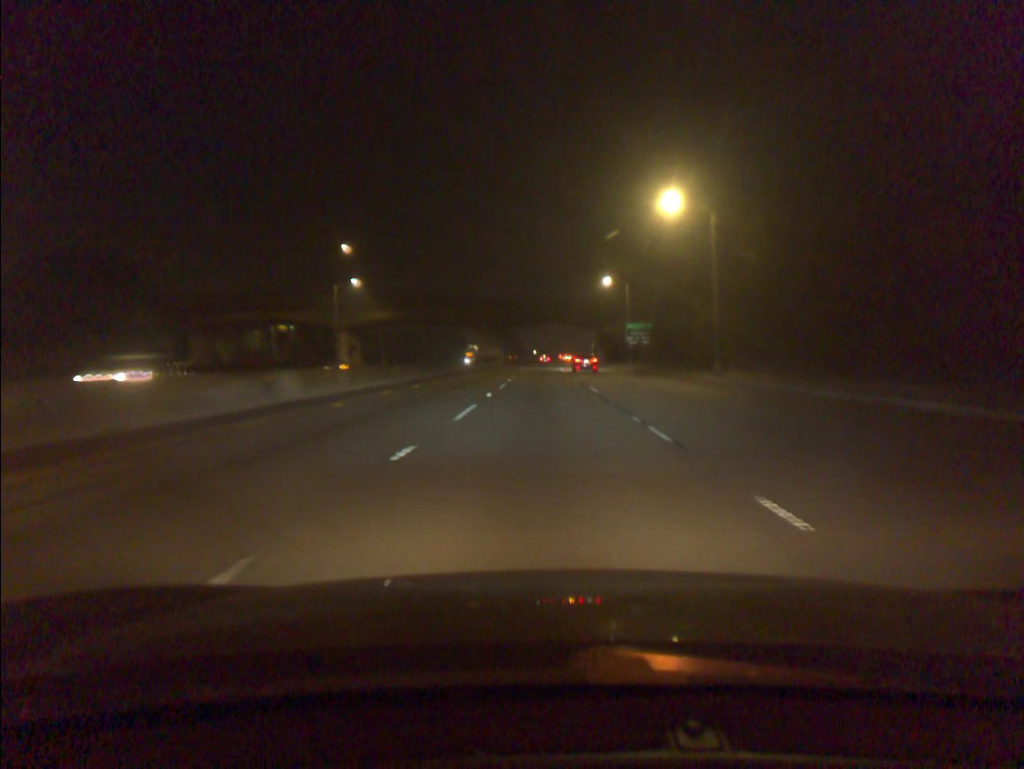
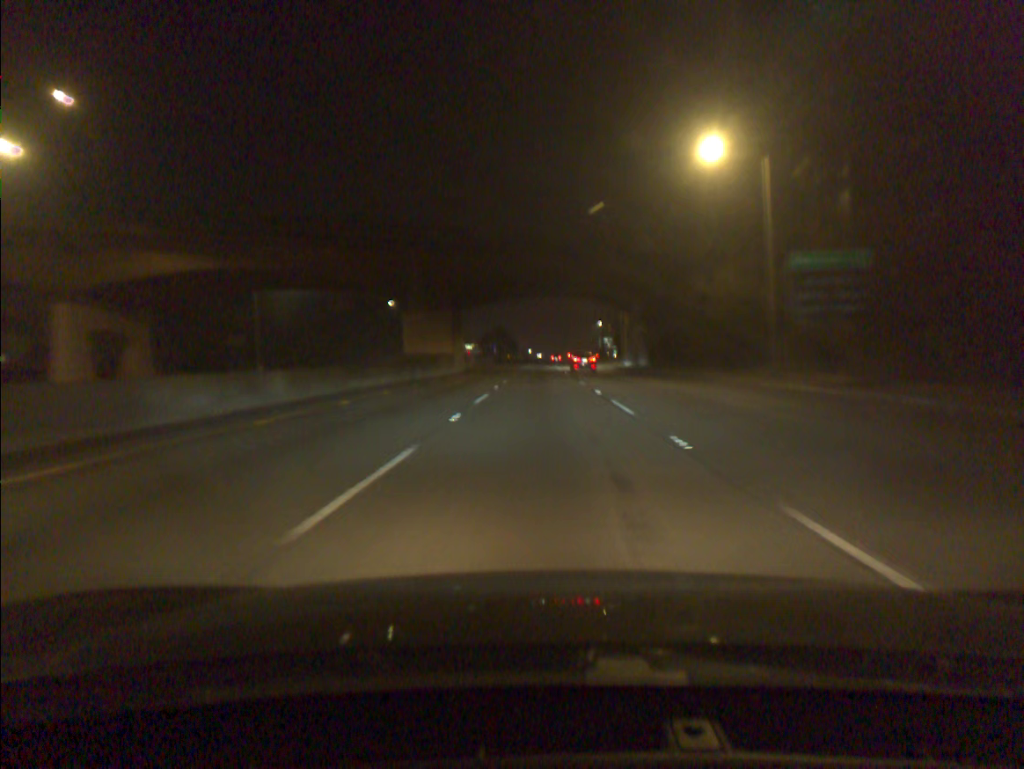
(-0.1, +54.1) m; 0°
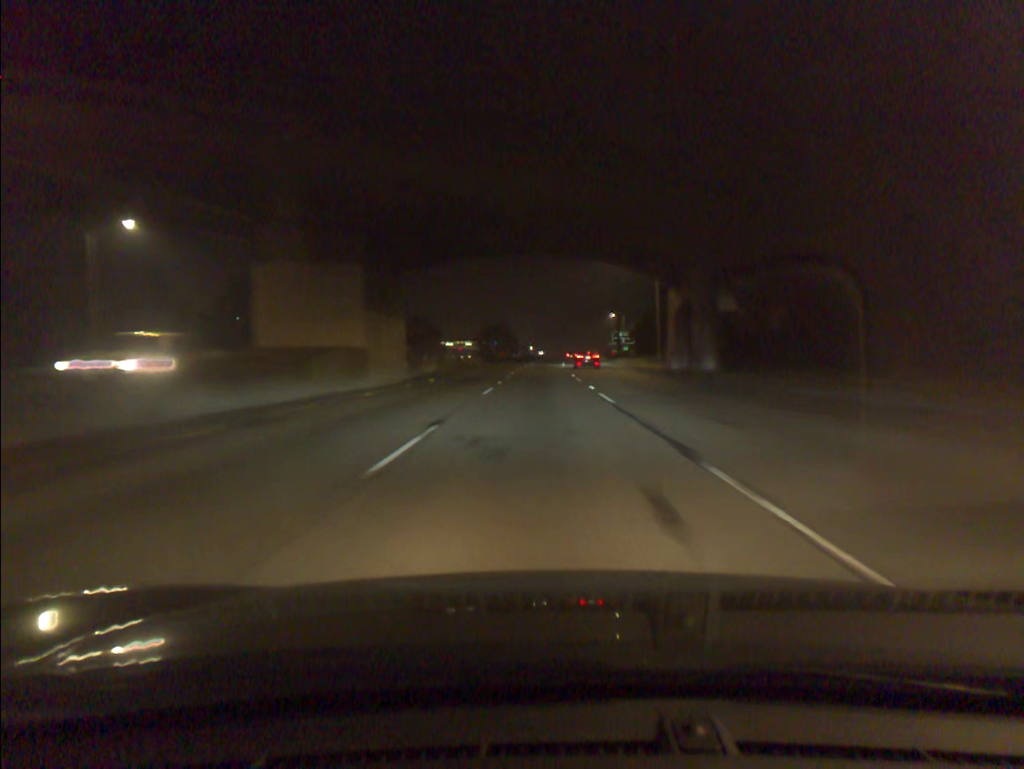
(0.0, +27.0) m; 0°
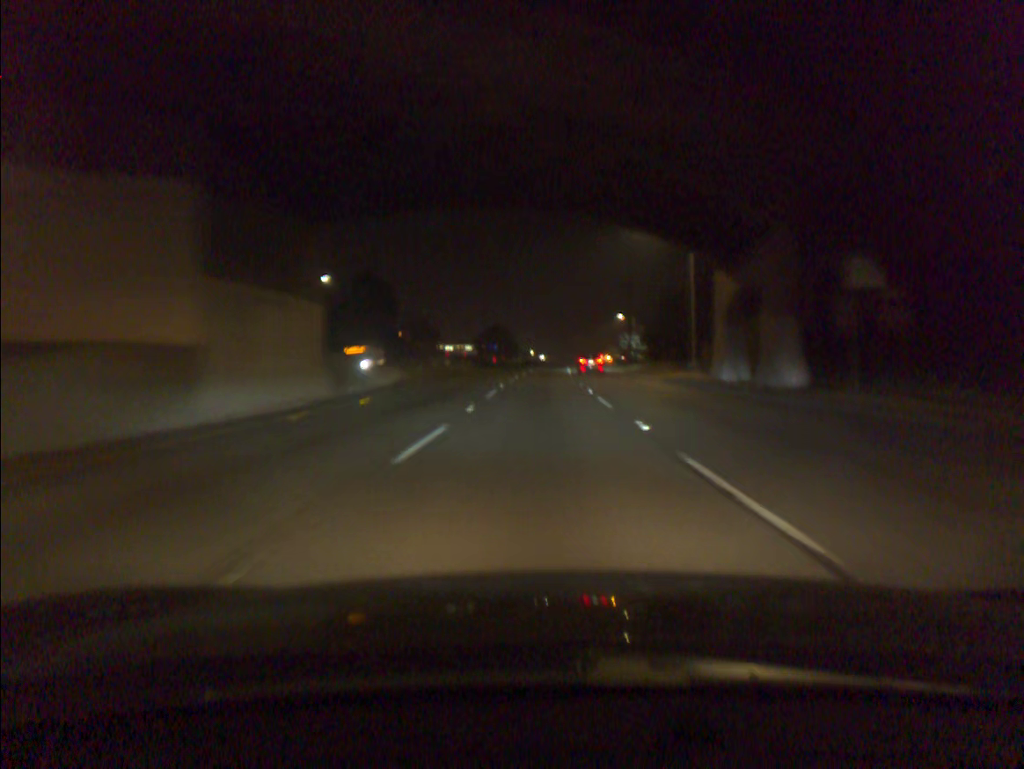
(0.0, +13.5) m; 0°
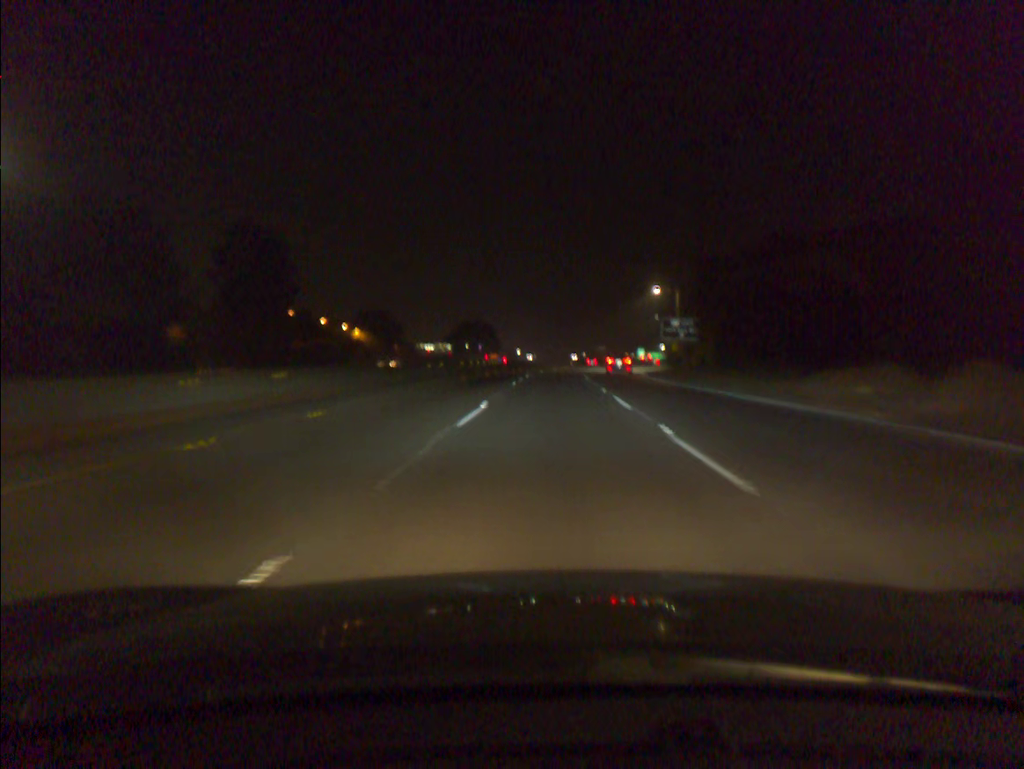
(+0.2, +53.7) m; +1°
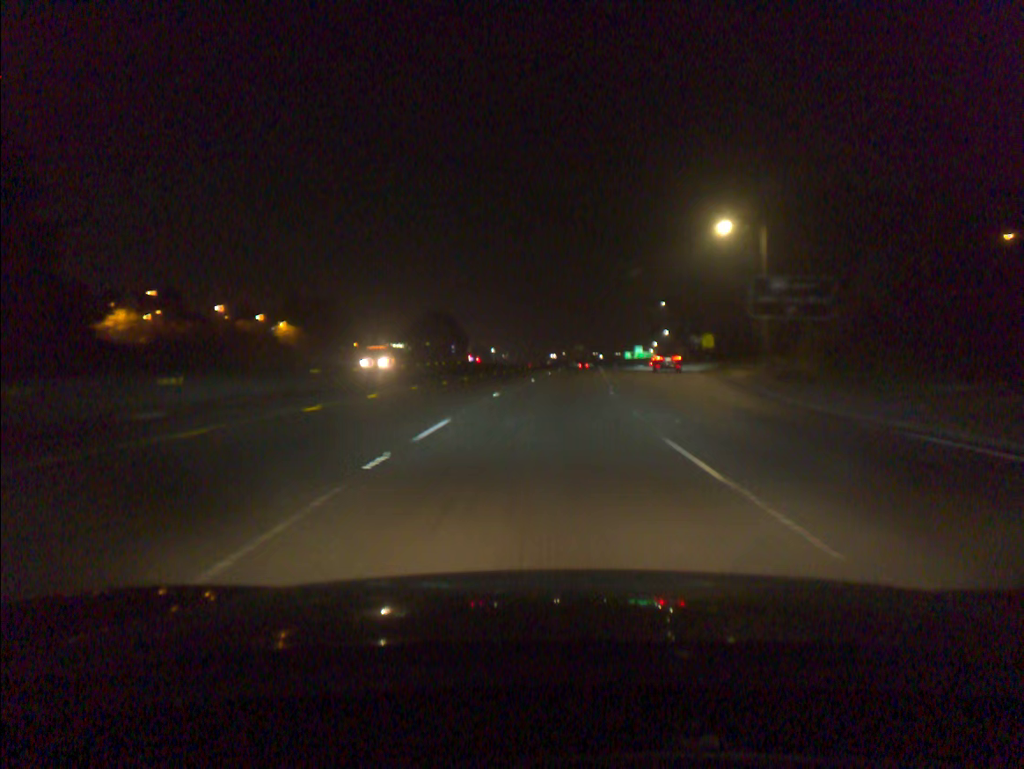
(+0.6, +40.3) m; +2°
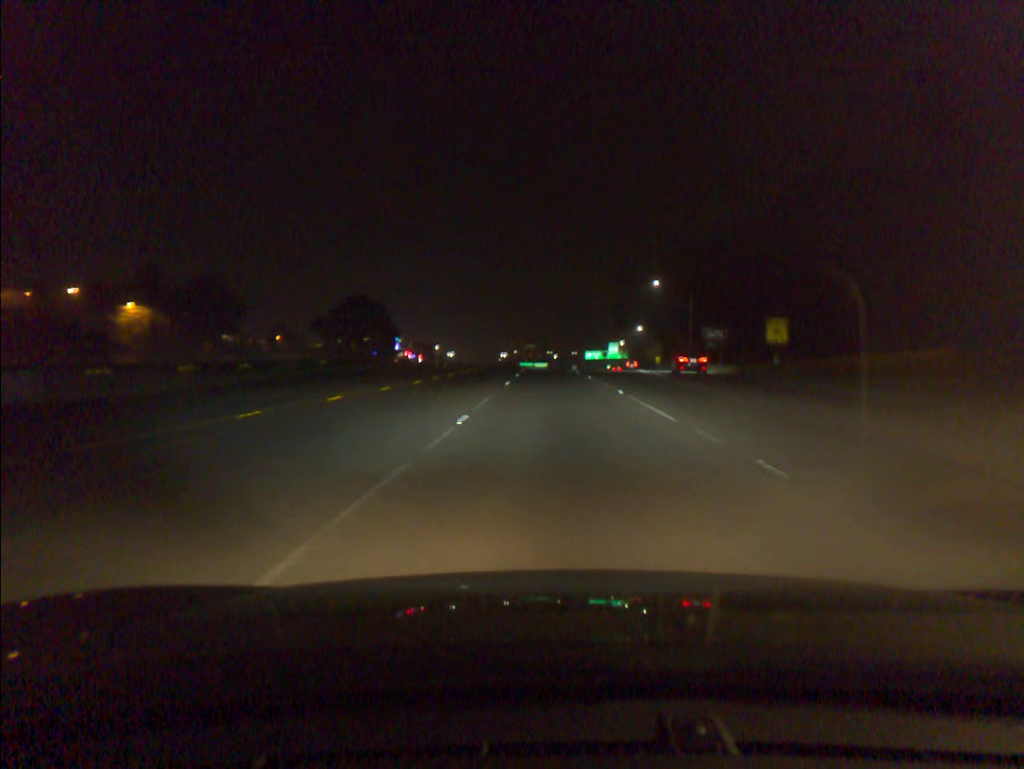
(+1.0, +40.4) m; +4°
